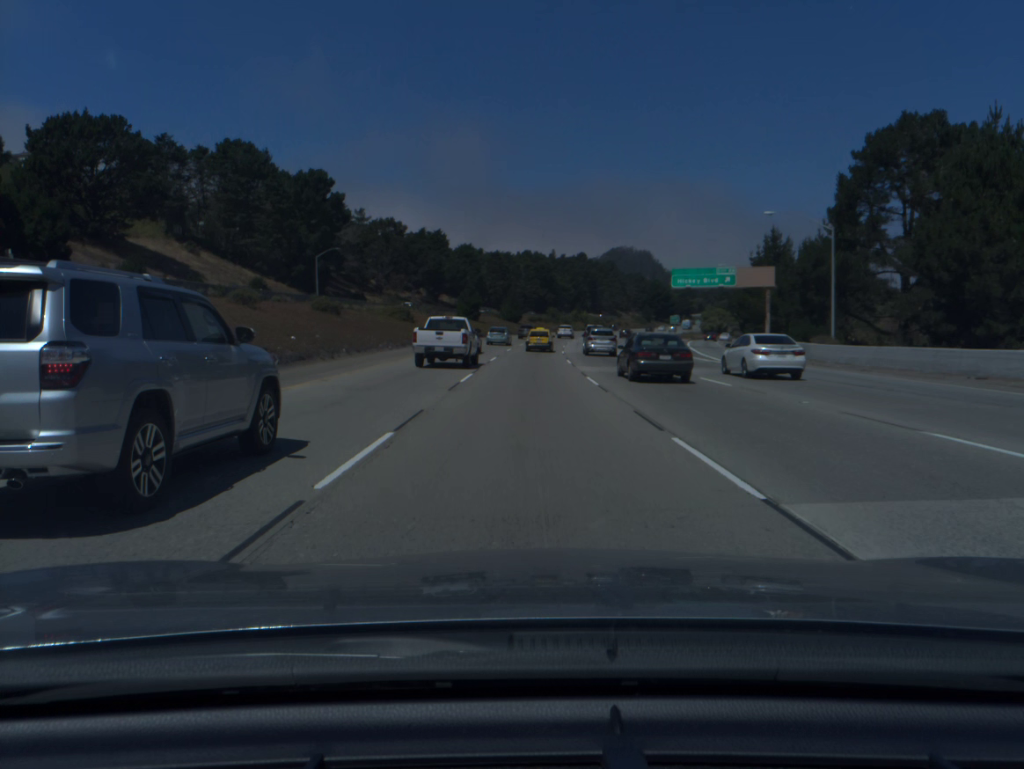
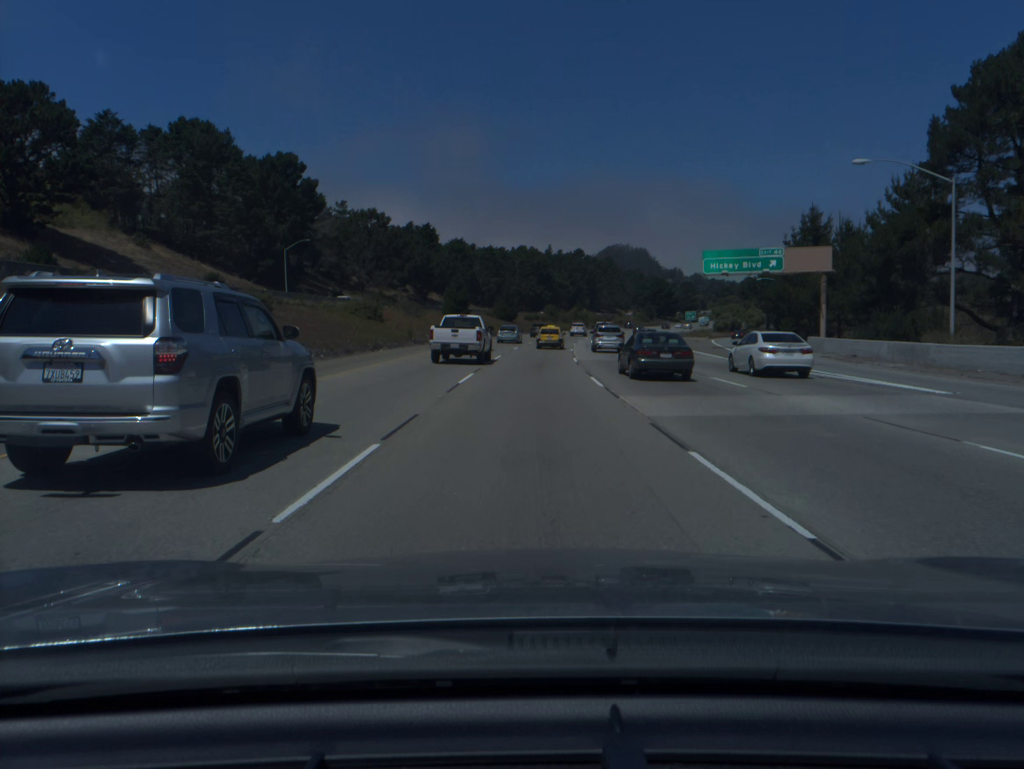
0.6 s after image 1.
(0.0, +15.9) m; 0°
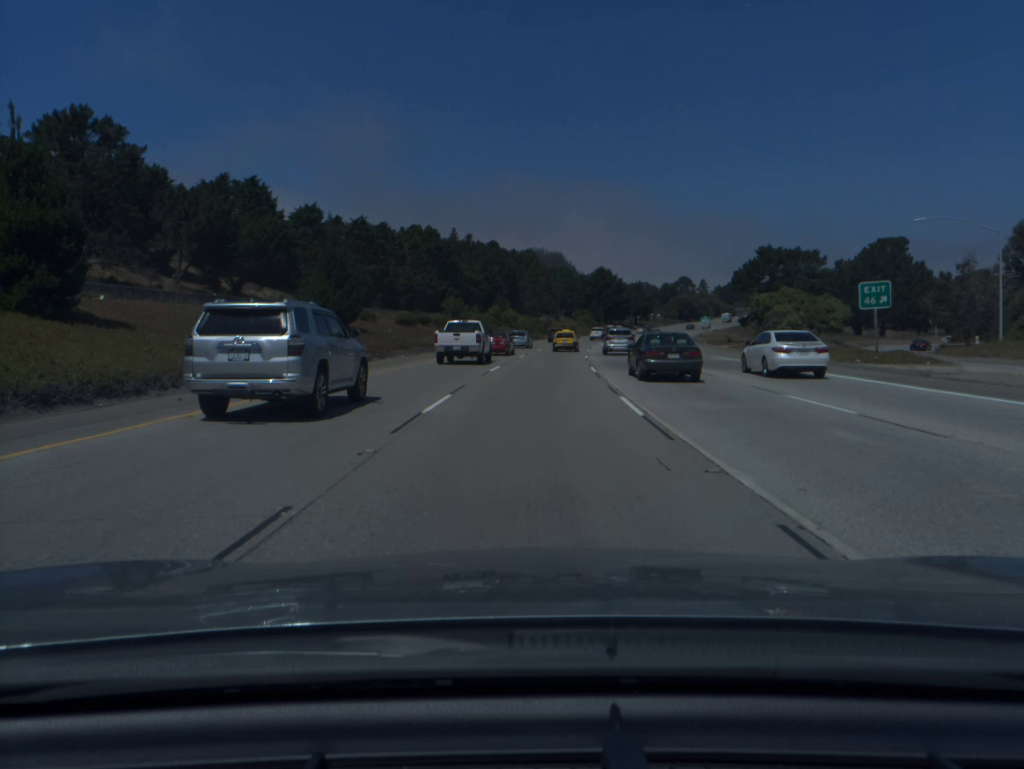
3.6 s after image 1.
(+3.5, +79.6) m; +6°
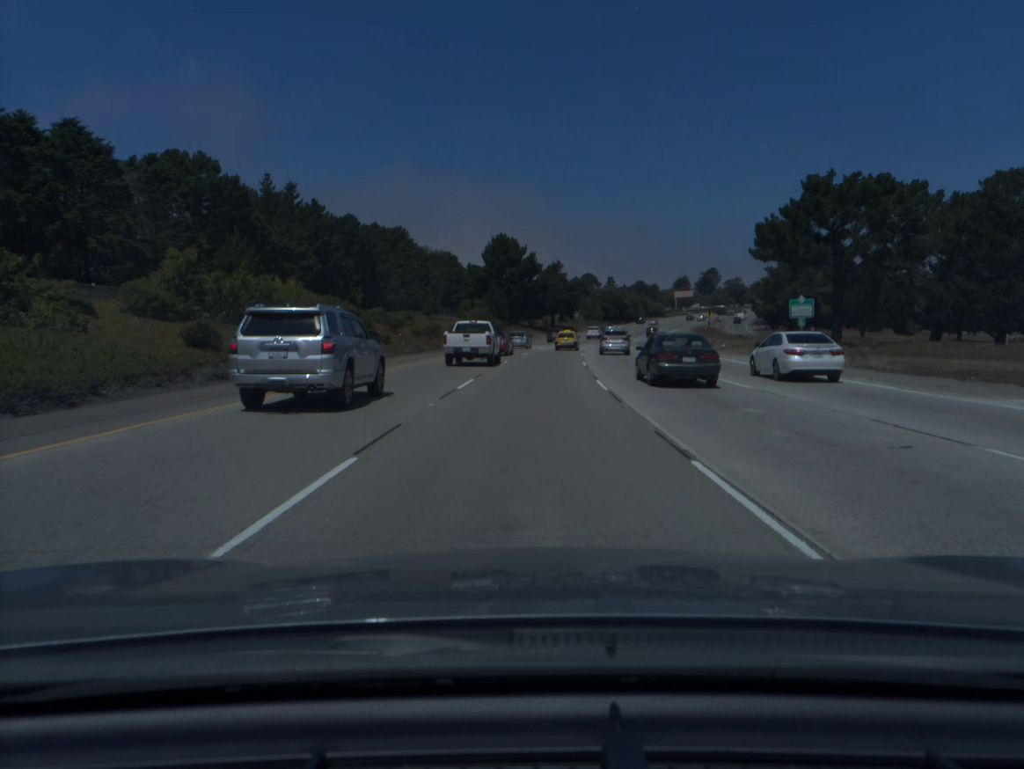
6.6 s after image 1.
(+5.6, +81.2) m; +8°
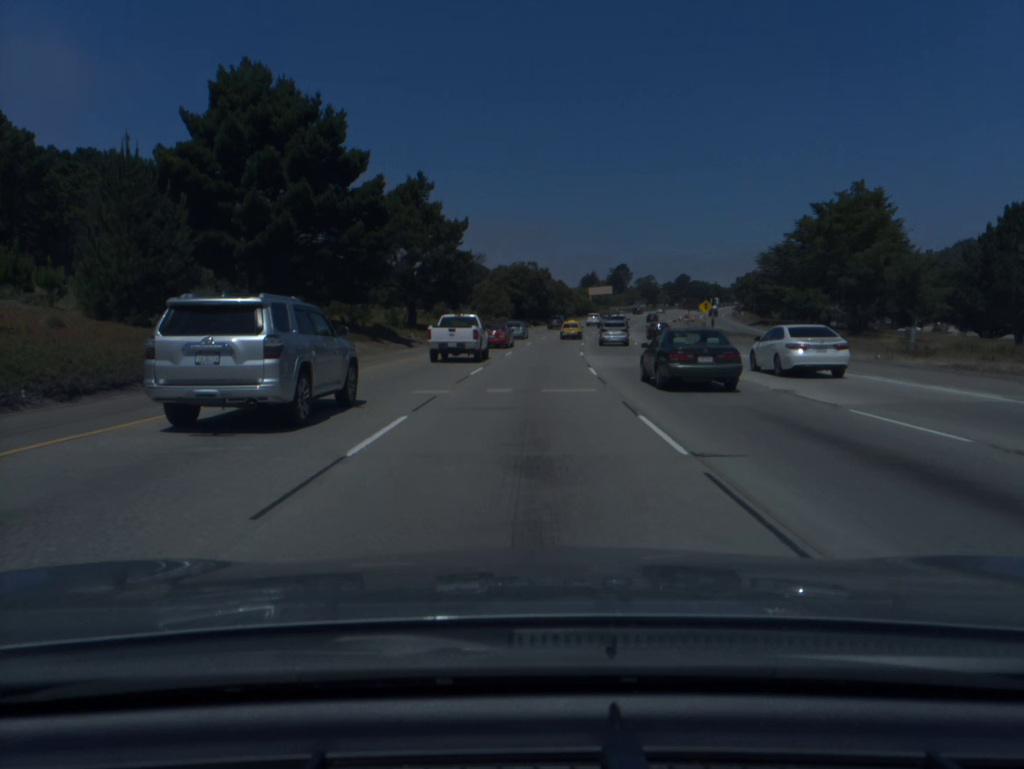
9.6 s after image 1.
(+5.6, +83.4) m; +8°
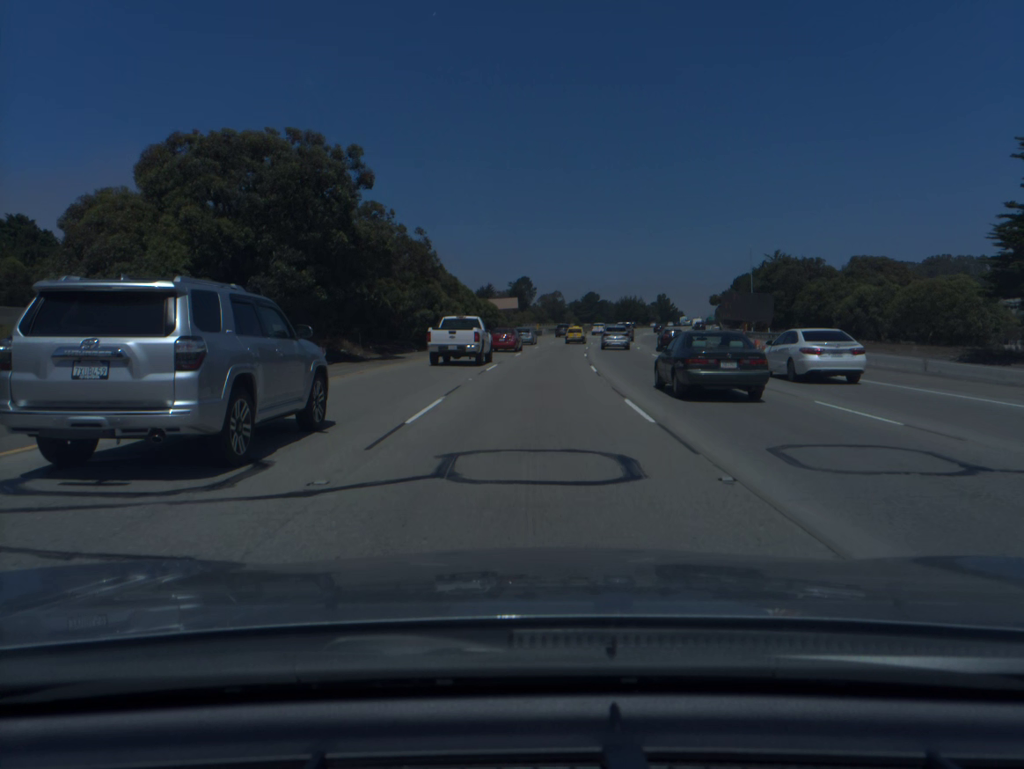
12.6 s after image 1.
(+5.5, +84.1) m; +8°
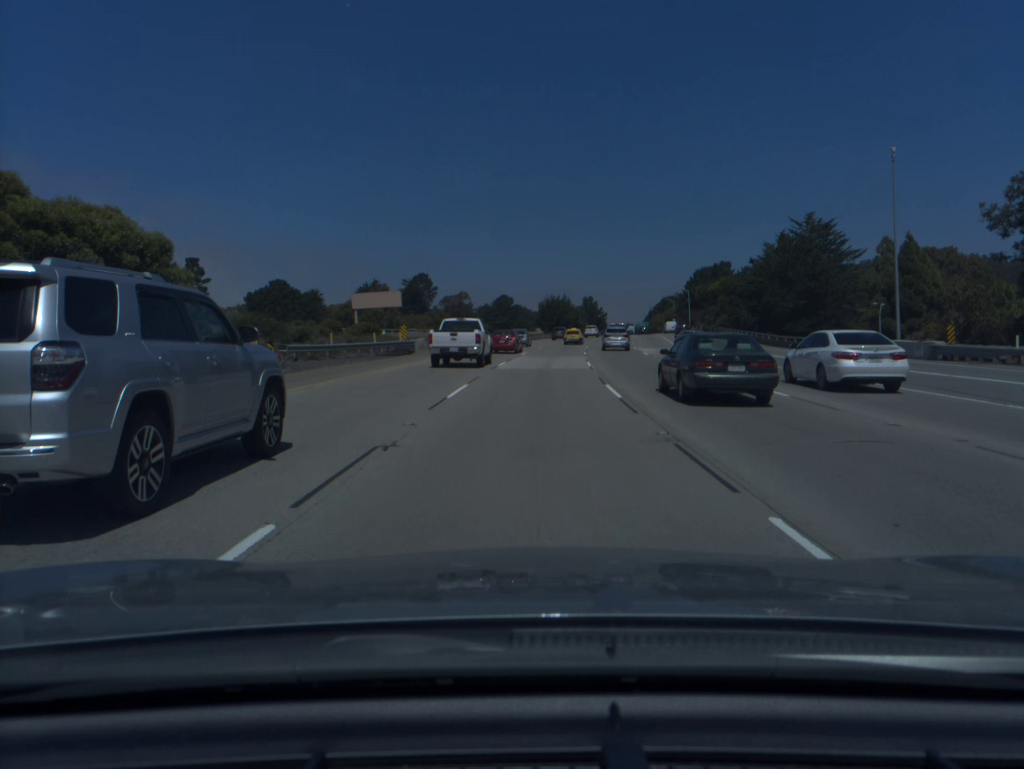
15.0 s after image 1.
(+3.8, +67.8) m; +6°
